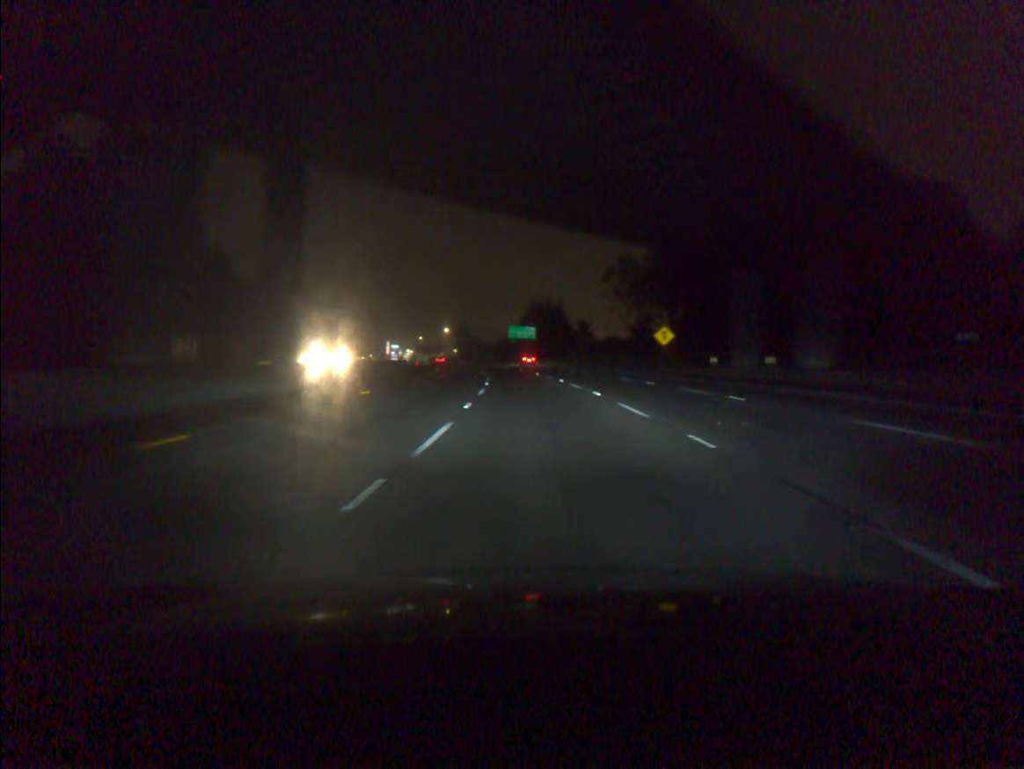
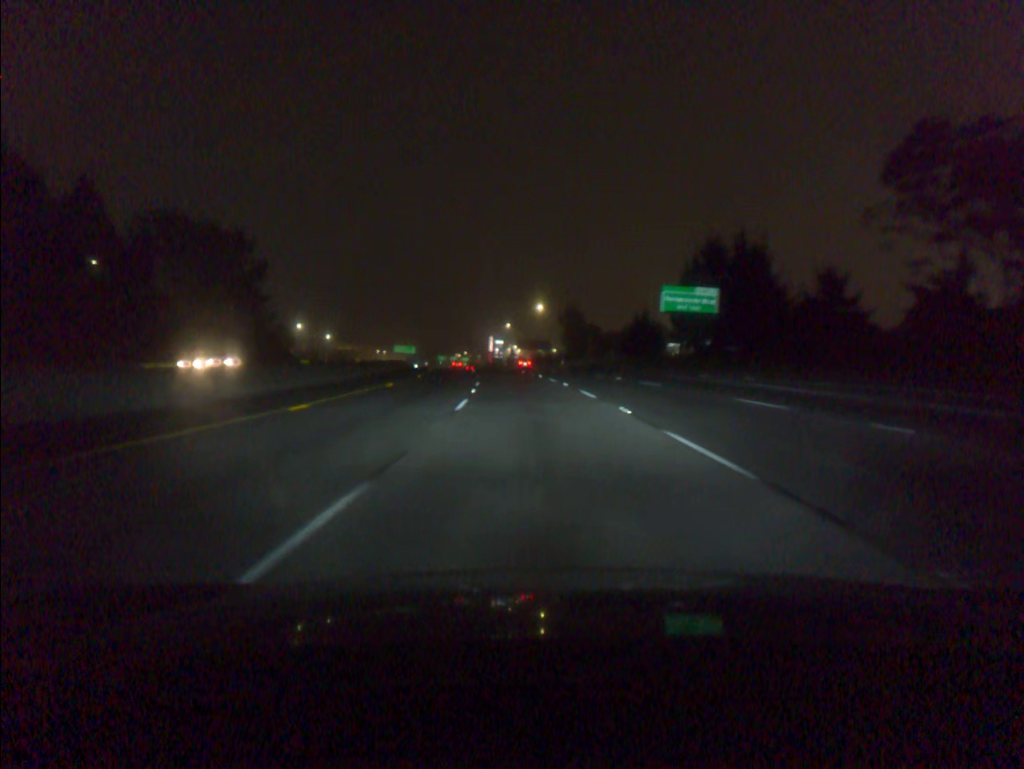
(-6.8, +94.4) m; -9°
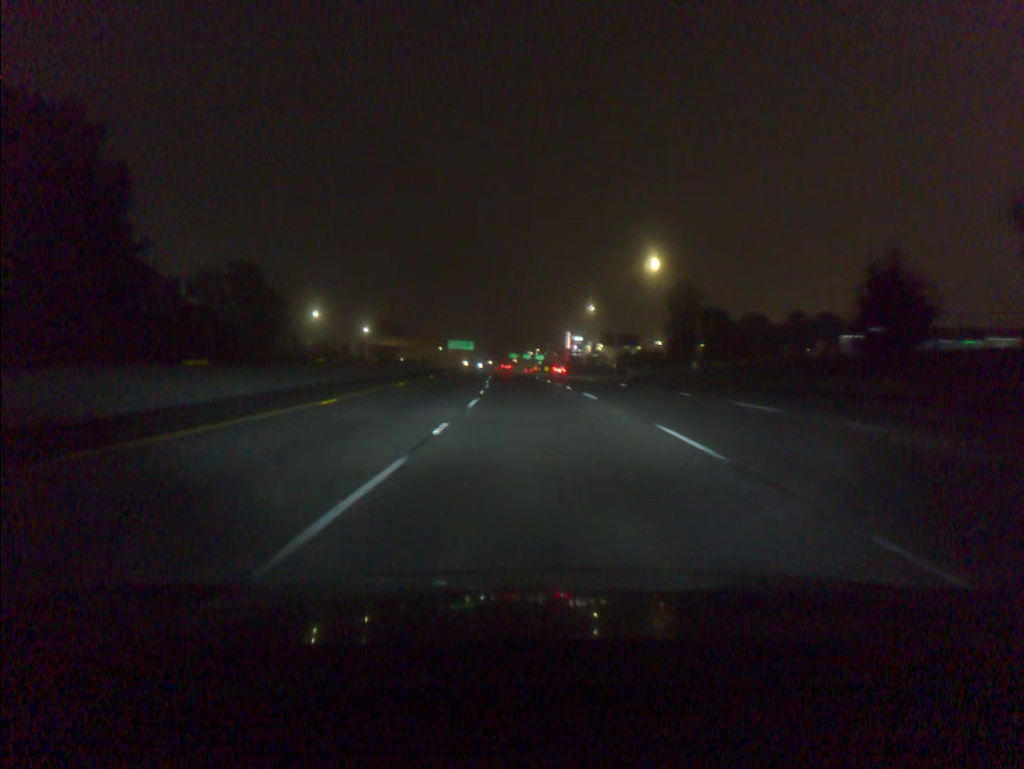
(-2.8, +56.7) m; -6°
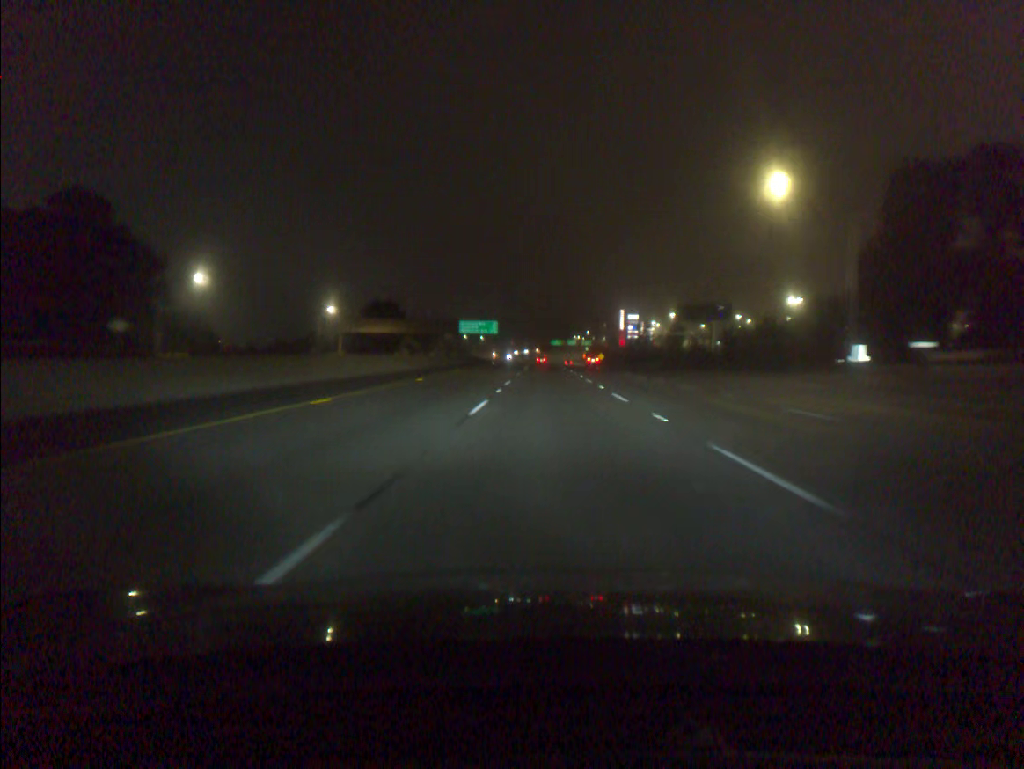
(-2.9, +75.8) m; -3°
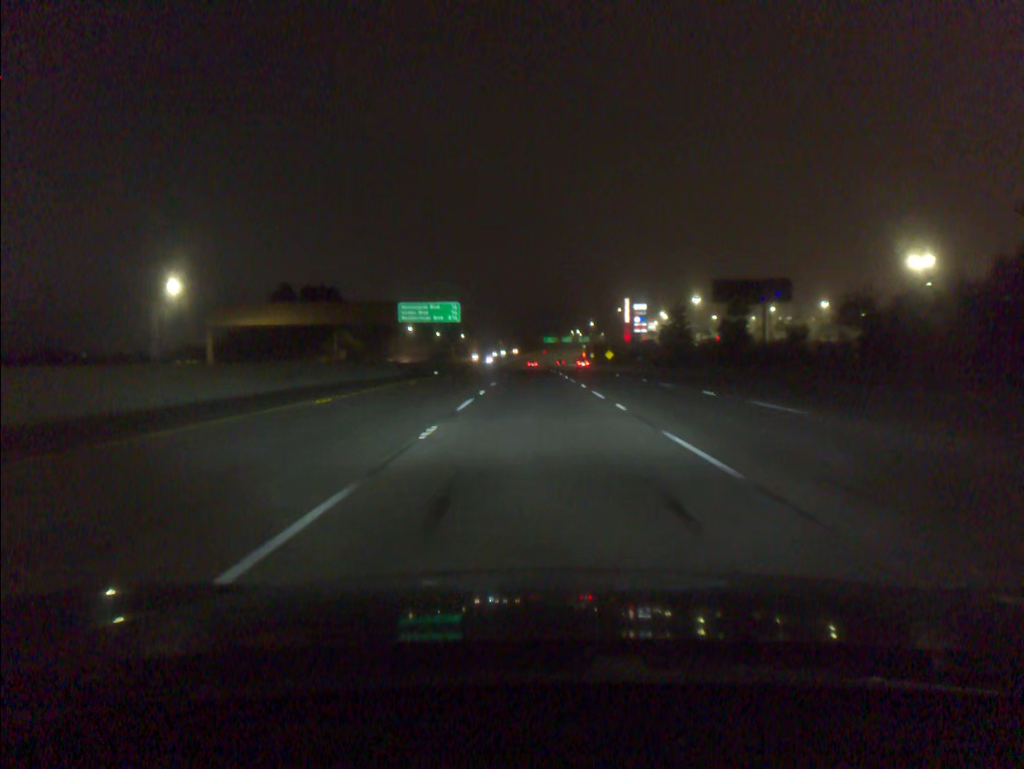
(+0.5, +56.9) m; +1°
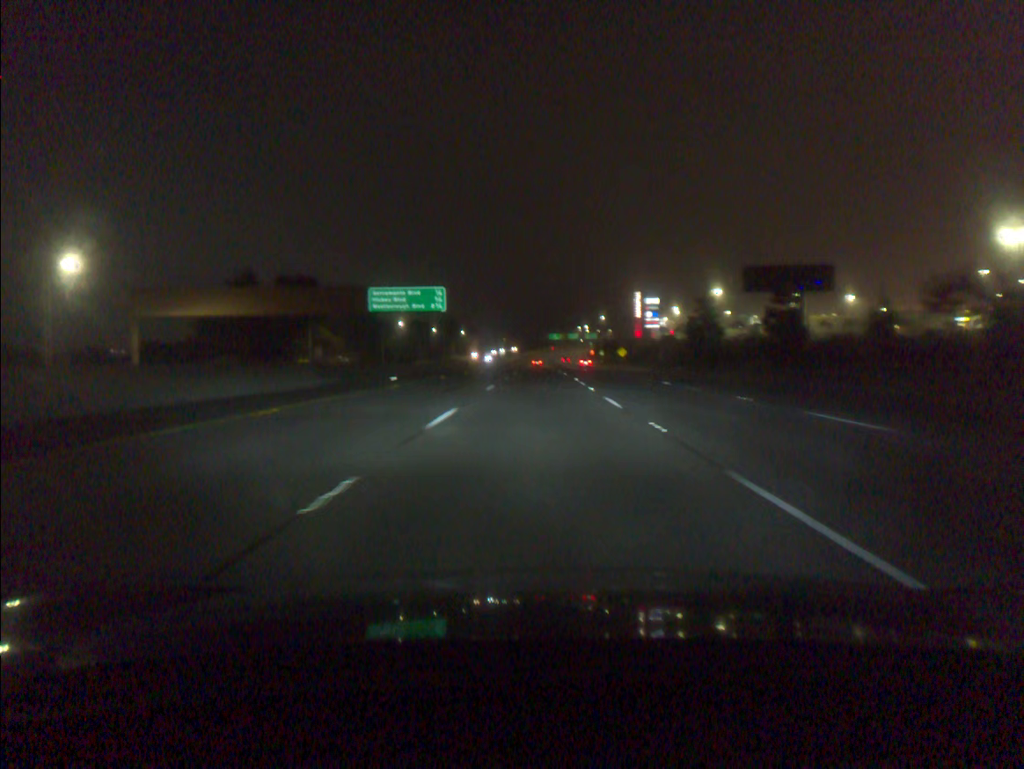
(-0.1, +18.9) m; 0°
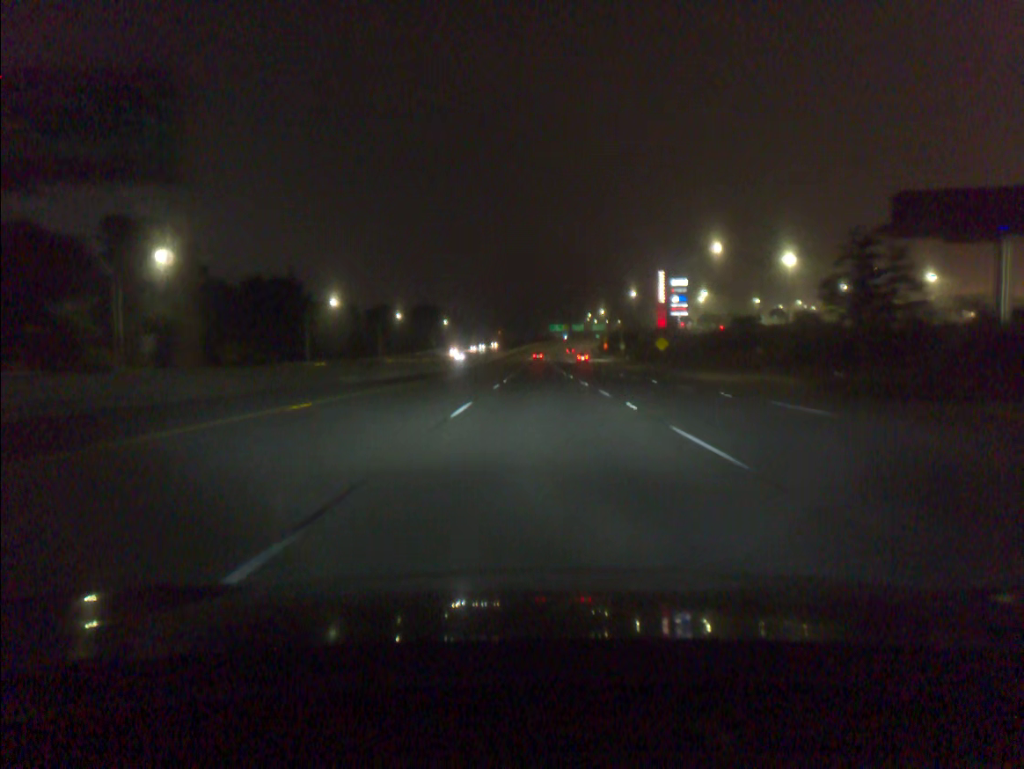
(-0.2, +56.7) m; 0°
